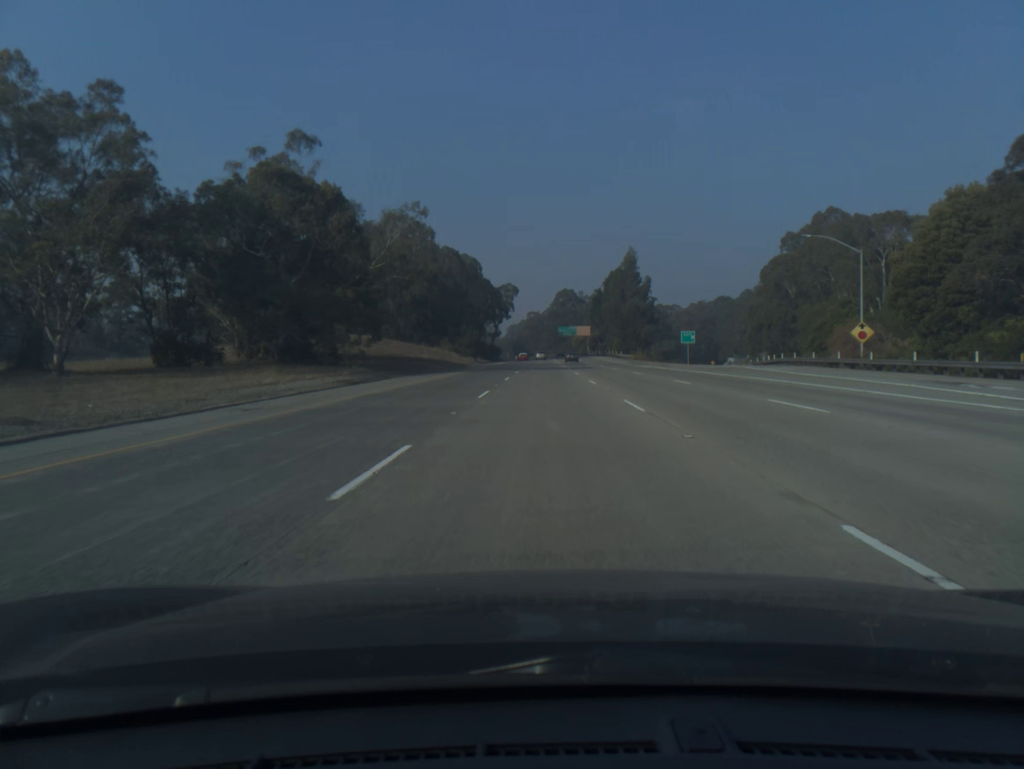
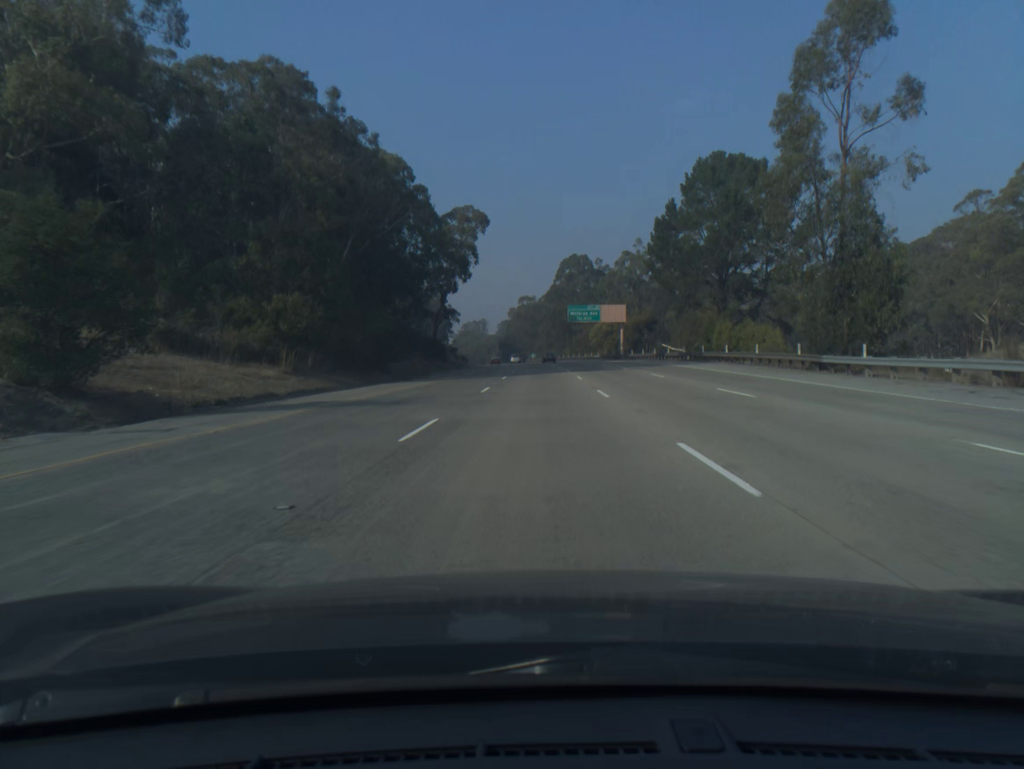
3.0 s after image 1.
(+0.4, +97.7) m; 0°
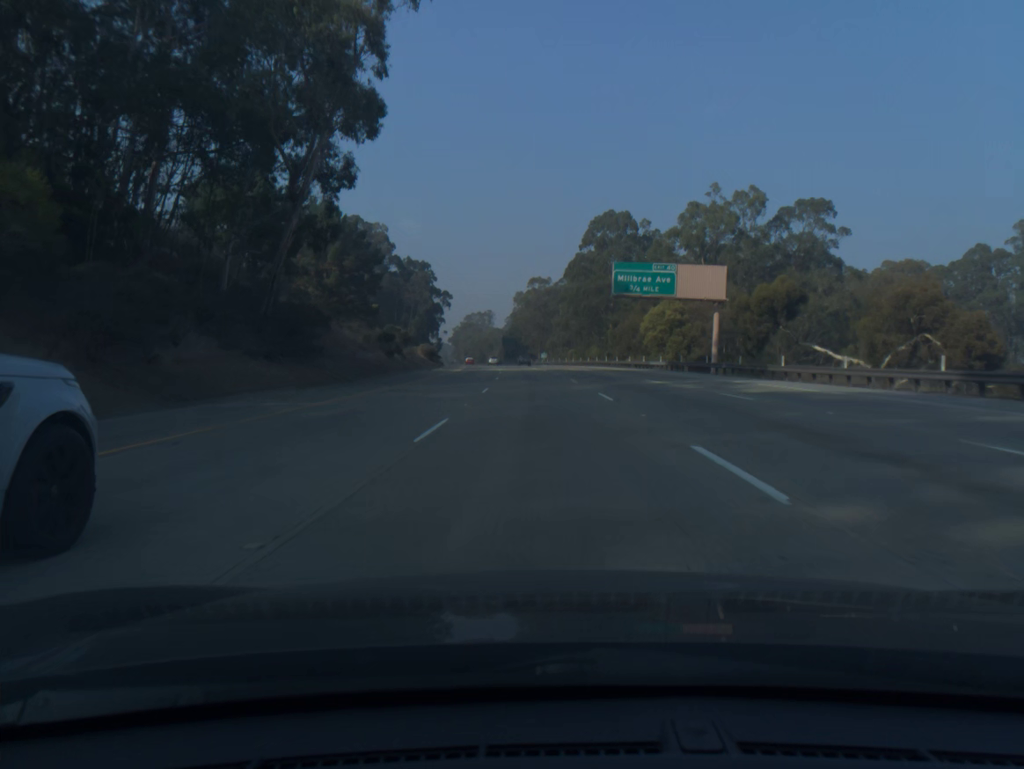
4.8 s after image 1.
(-0.4, +58.7) m; -1°
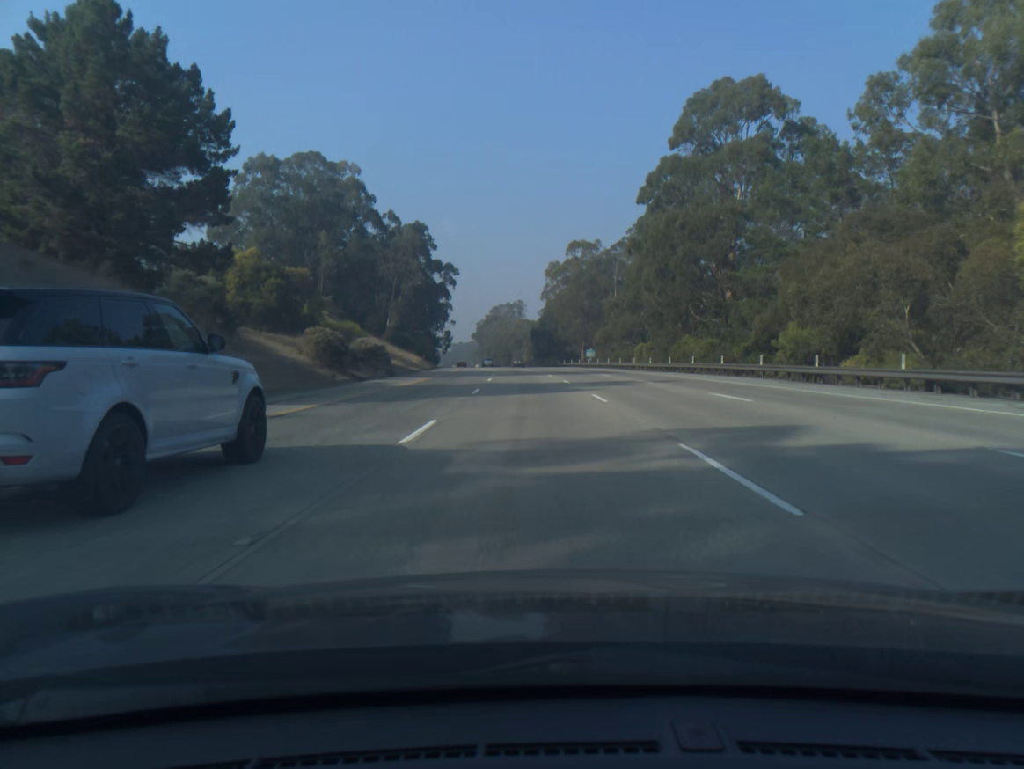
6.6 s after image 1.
(-1.2, +58.9) m; -3°
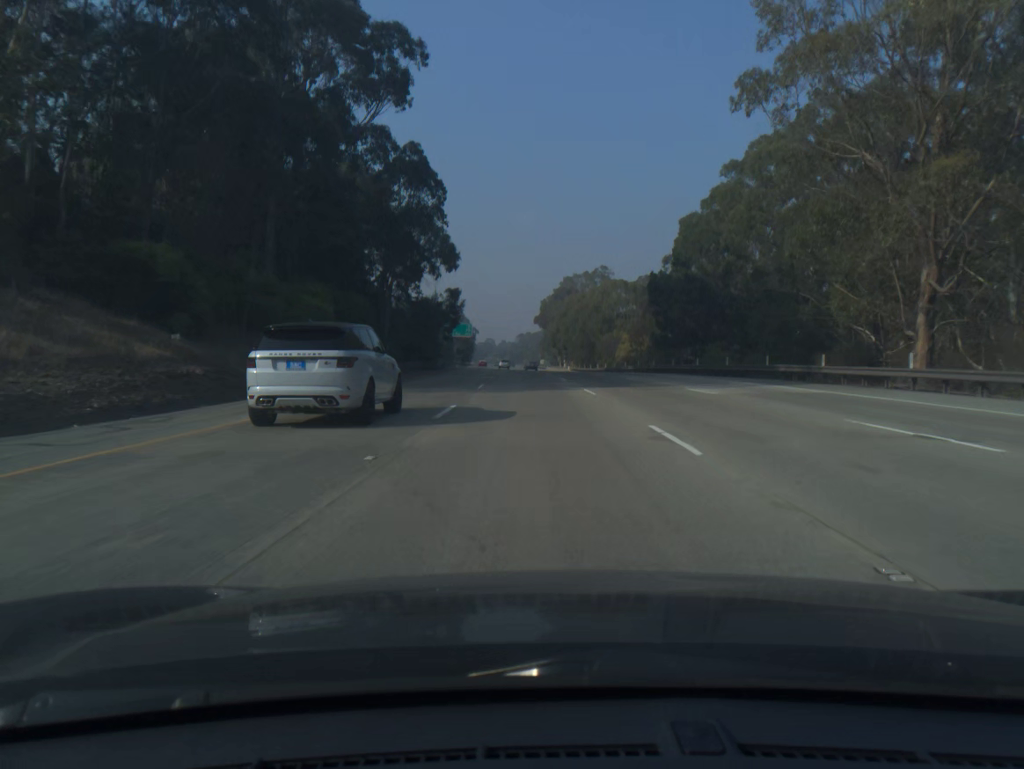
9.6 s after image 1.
(-4.8, +98.2) m; -5°
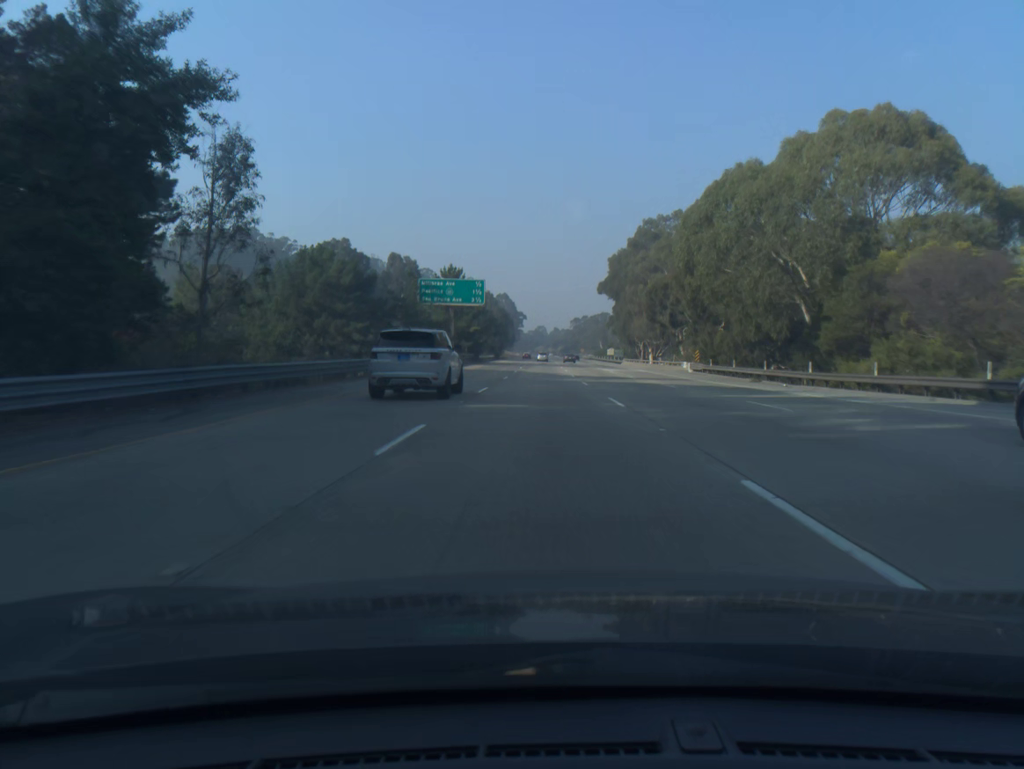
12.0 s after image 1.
(-2.8, +78.9) m; -4°
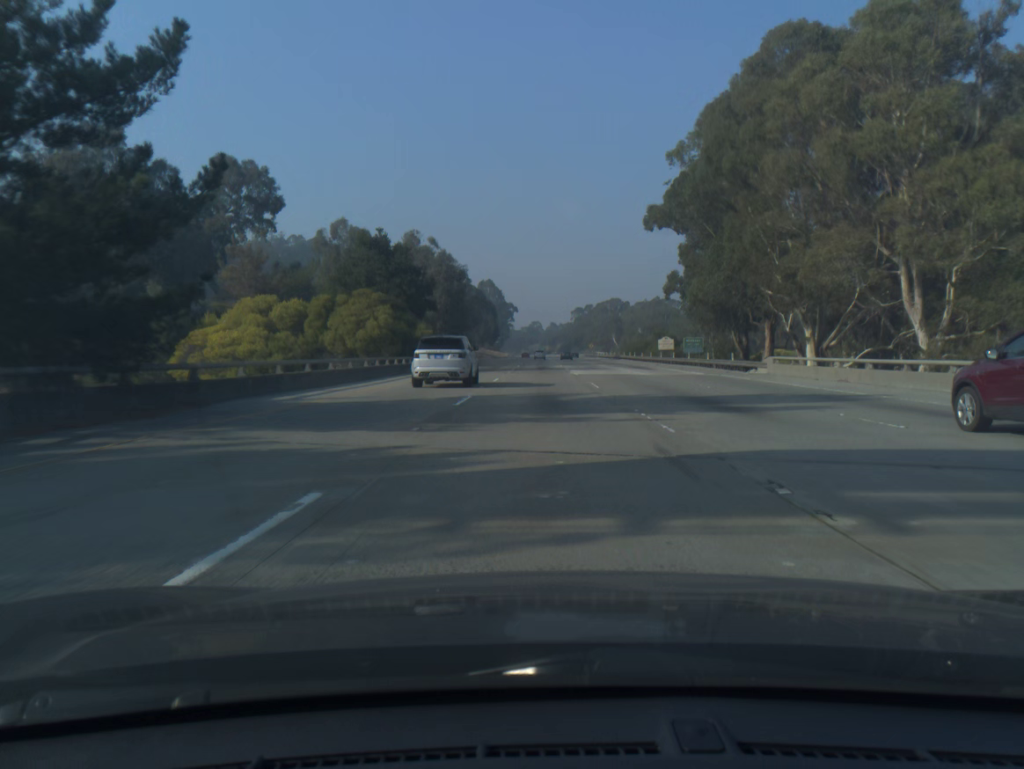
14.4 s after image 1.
(-0.2, +79.3) m; 0°
